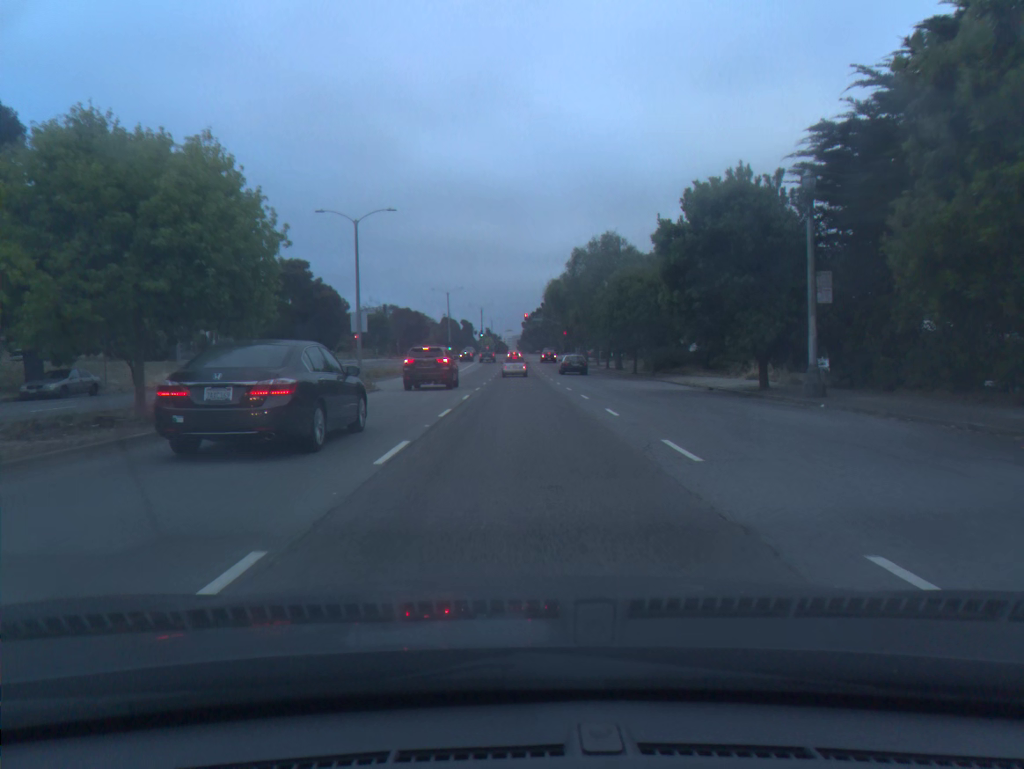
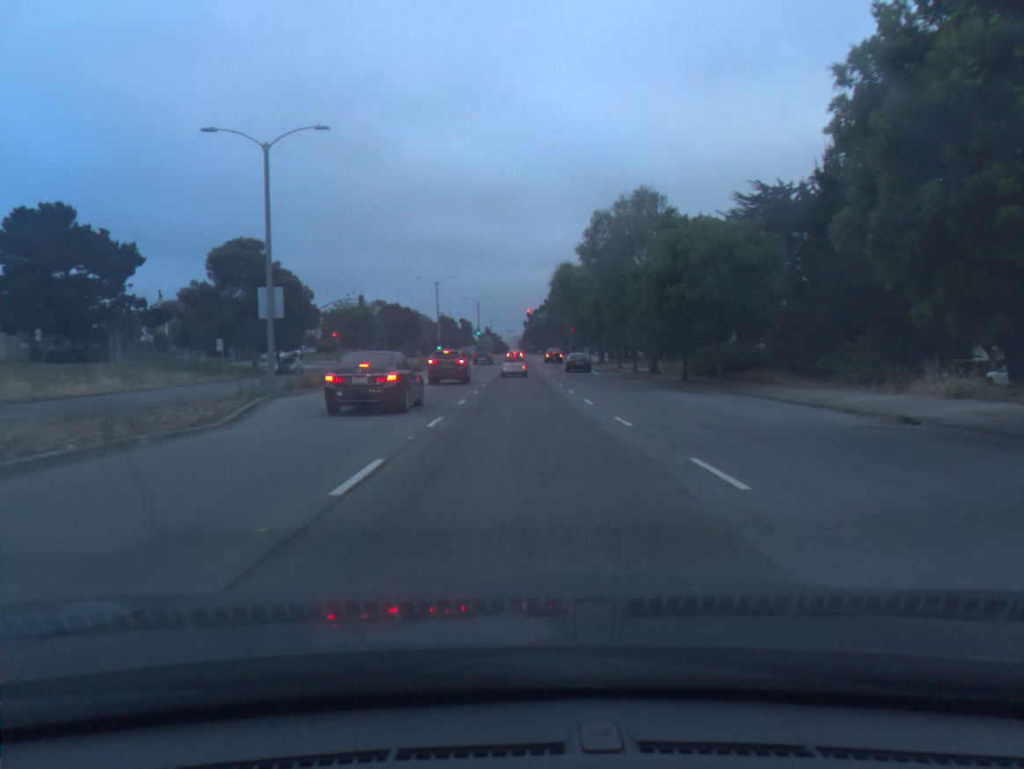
(0.0, +16.3) m; 0°
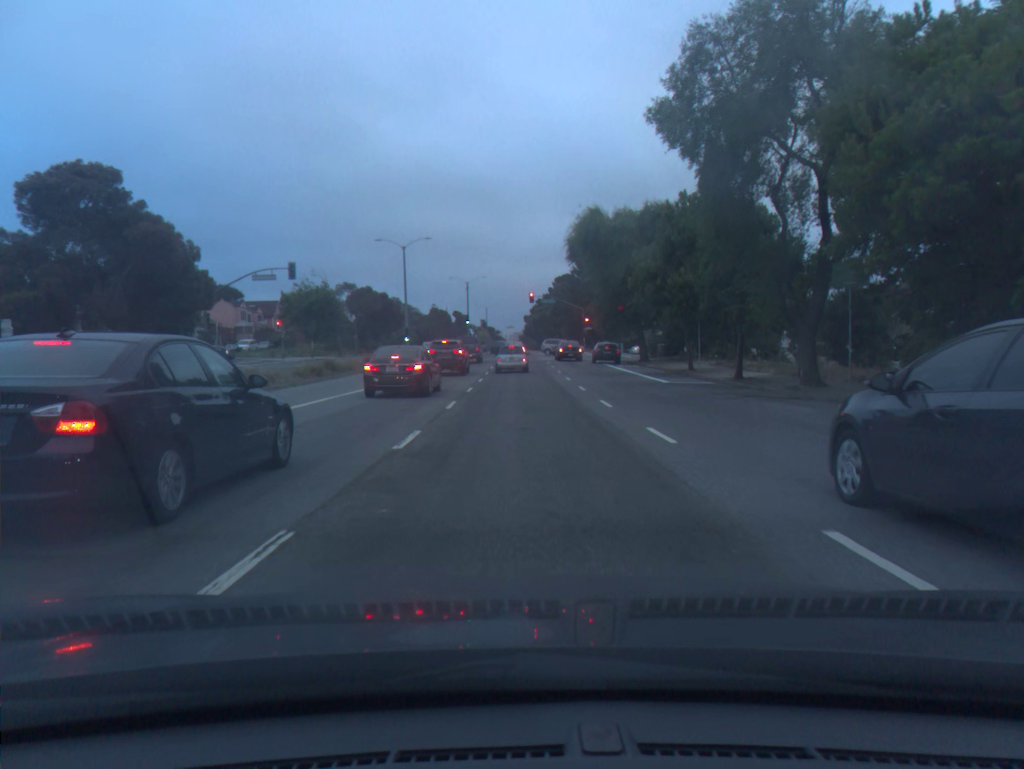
(-0.1, +26.0) m; 0°
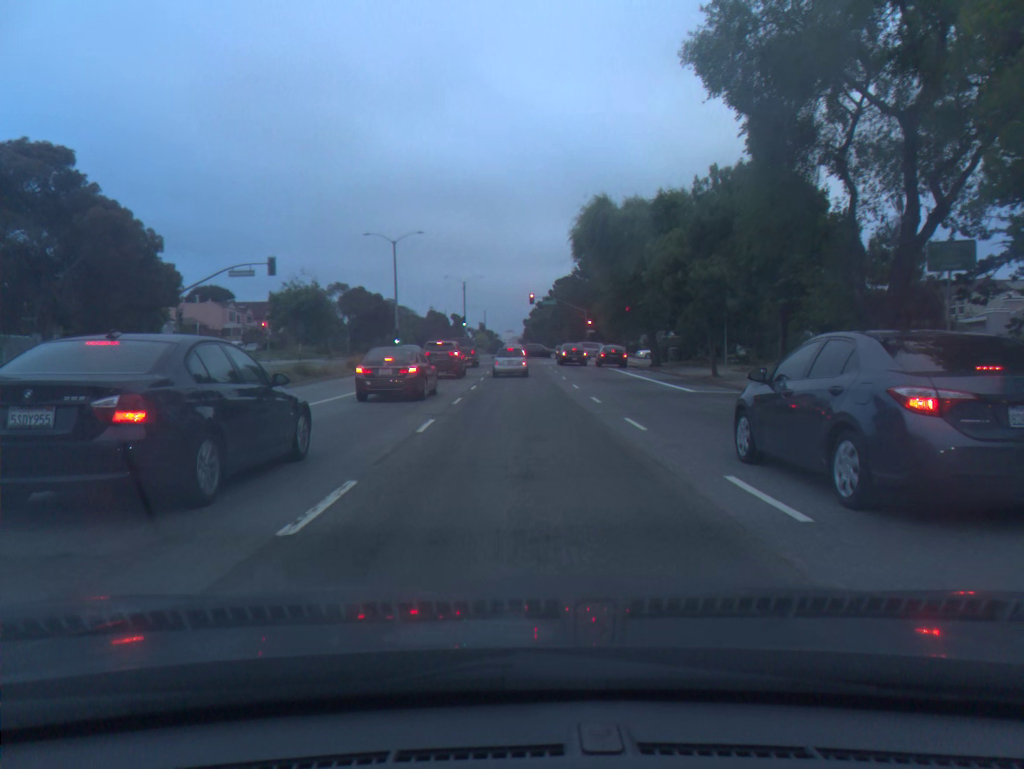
(0.0, +4.9) m; 0°
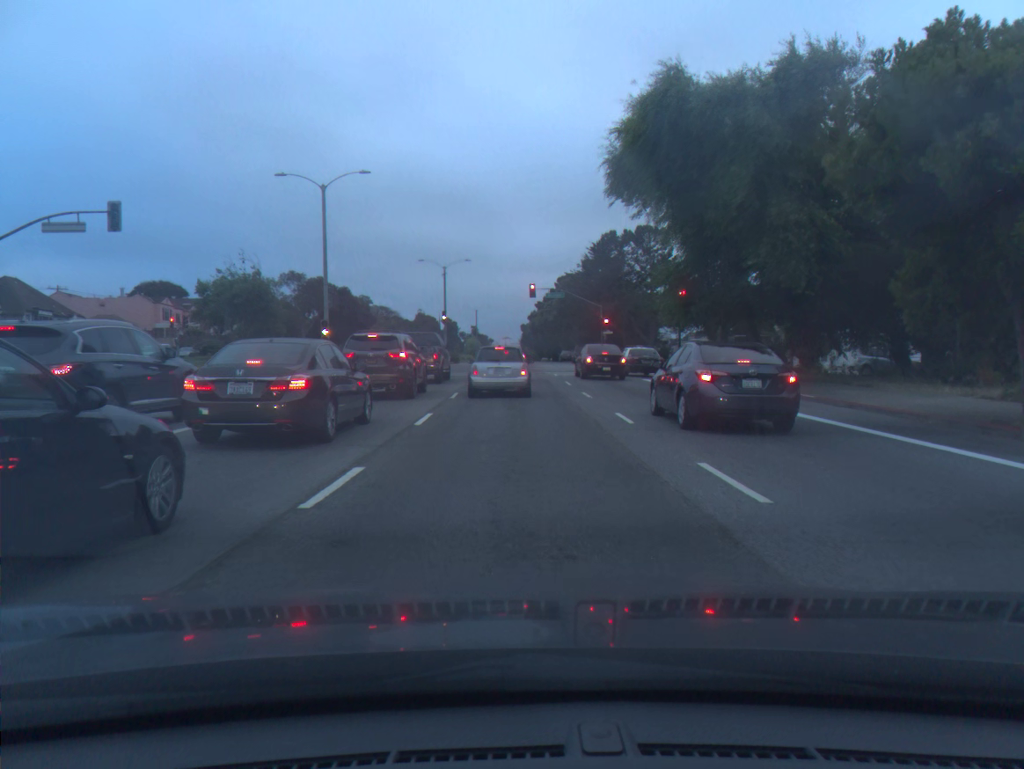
(0.0, +21.0) m; 0°
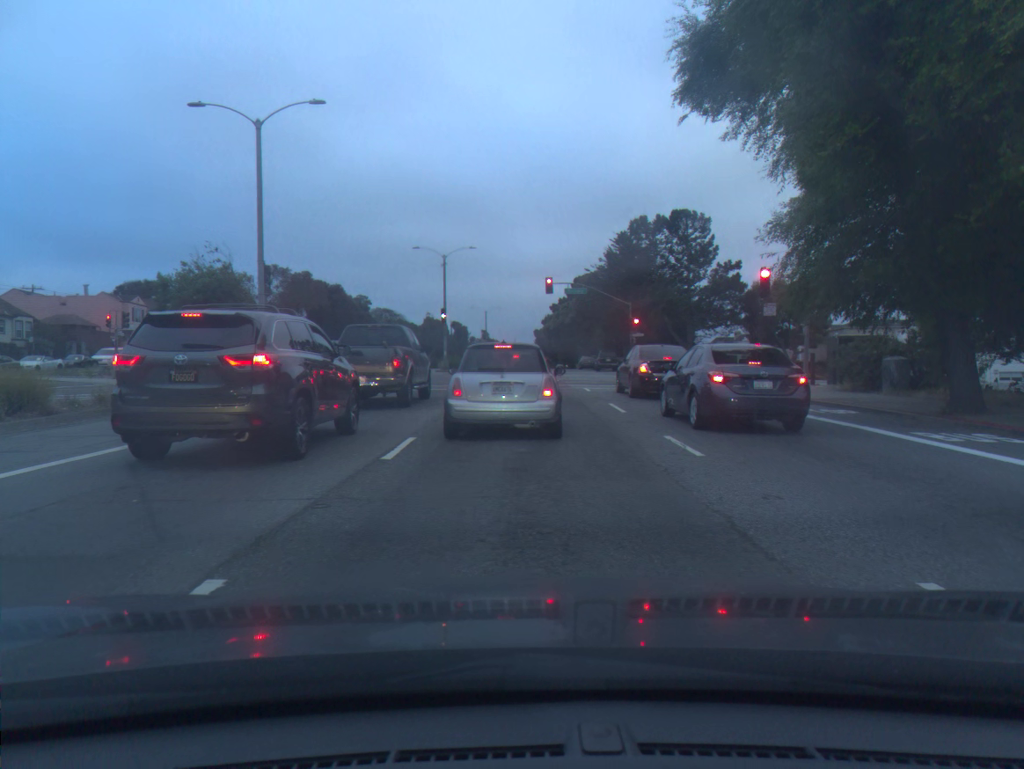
(0.0, +11.8) m; 0°
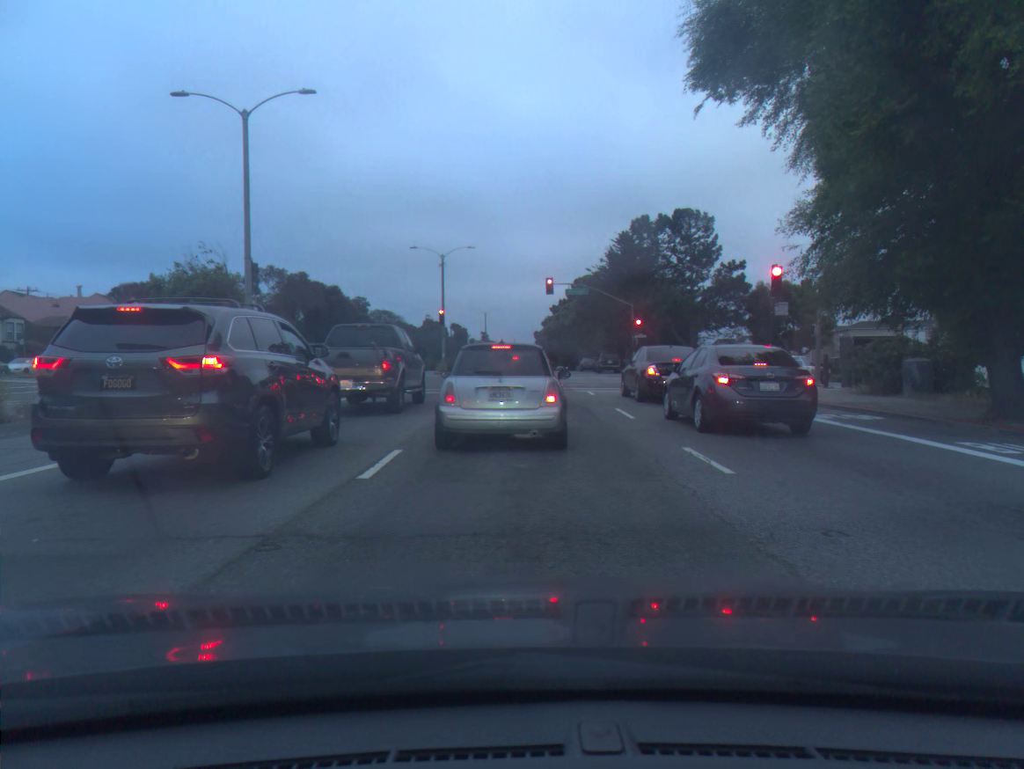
(0.0, +1.3) m; +1°
